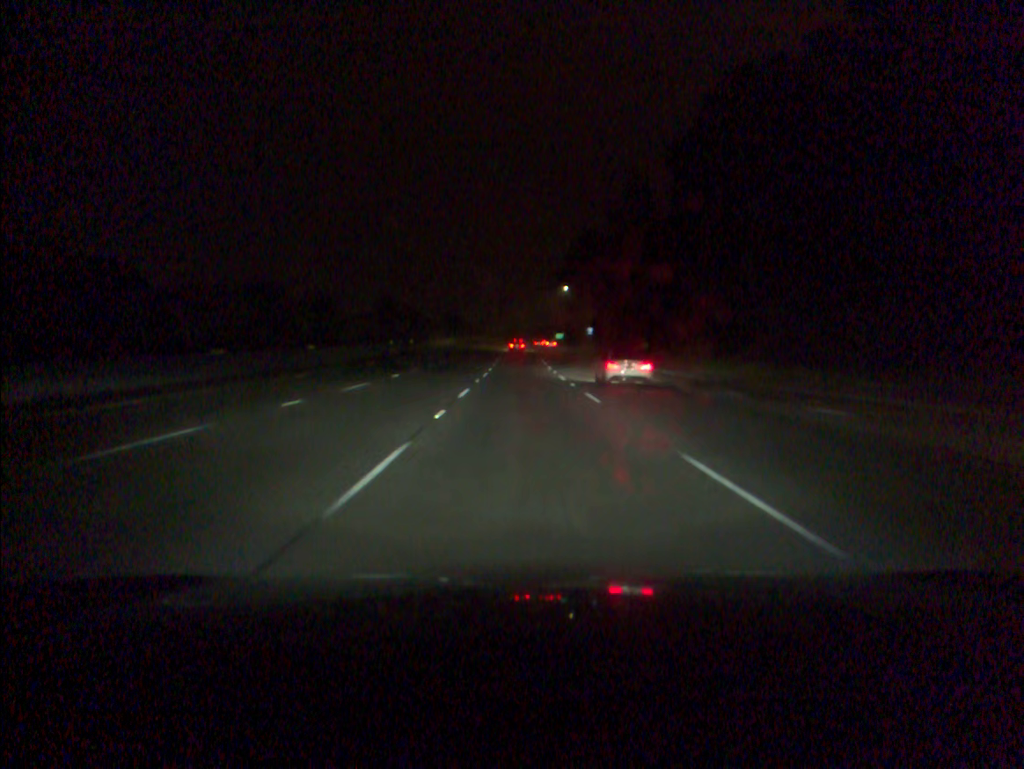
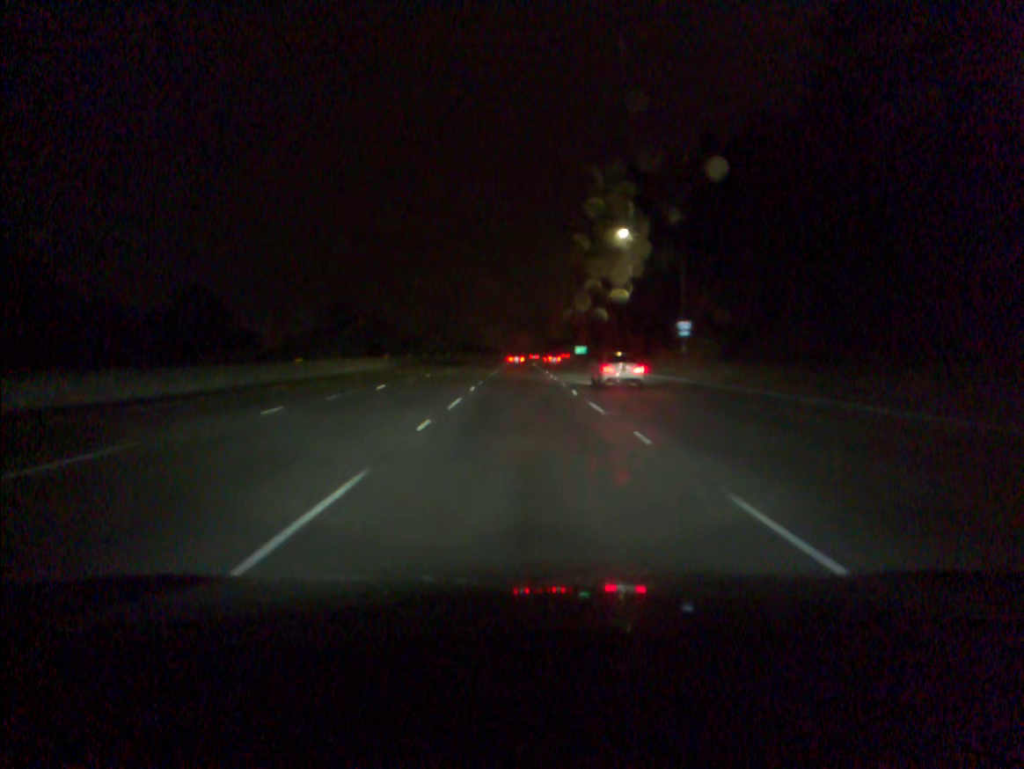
(-0.4, +75.4) m; 0°
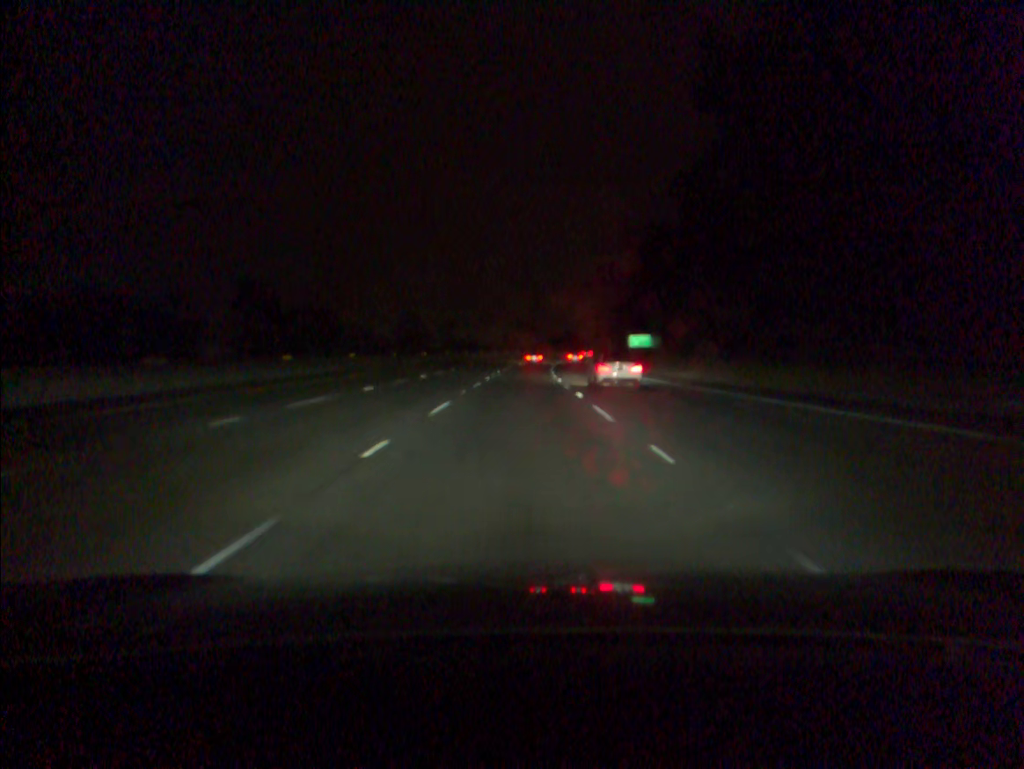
(0.0, +75.6) m; 0°
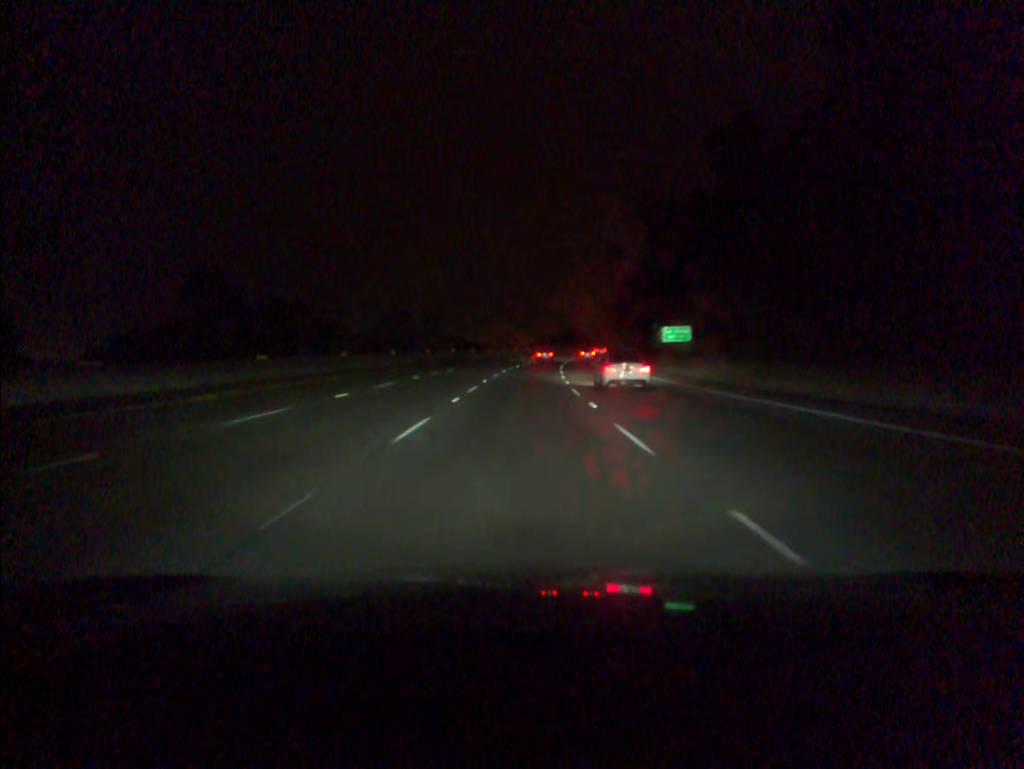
(0.0, +18.9) m; 0°
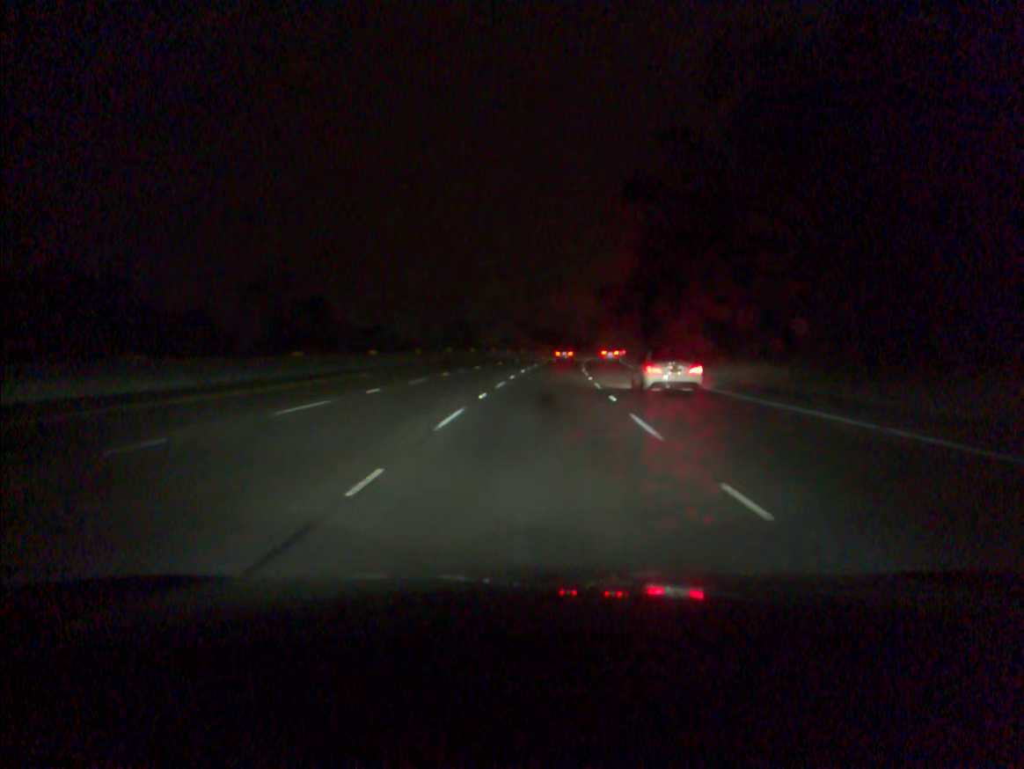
(+0.7, +57.1) m; +2°
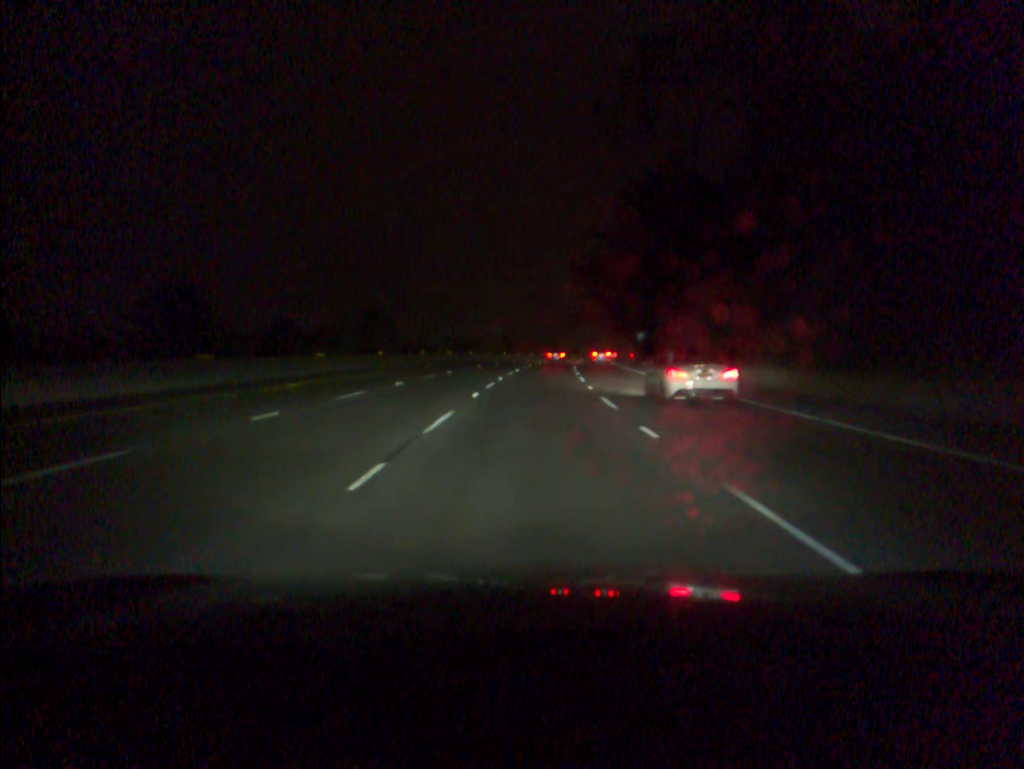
(+1.3, +38.2) m; +3°
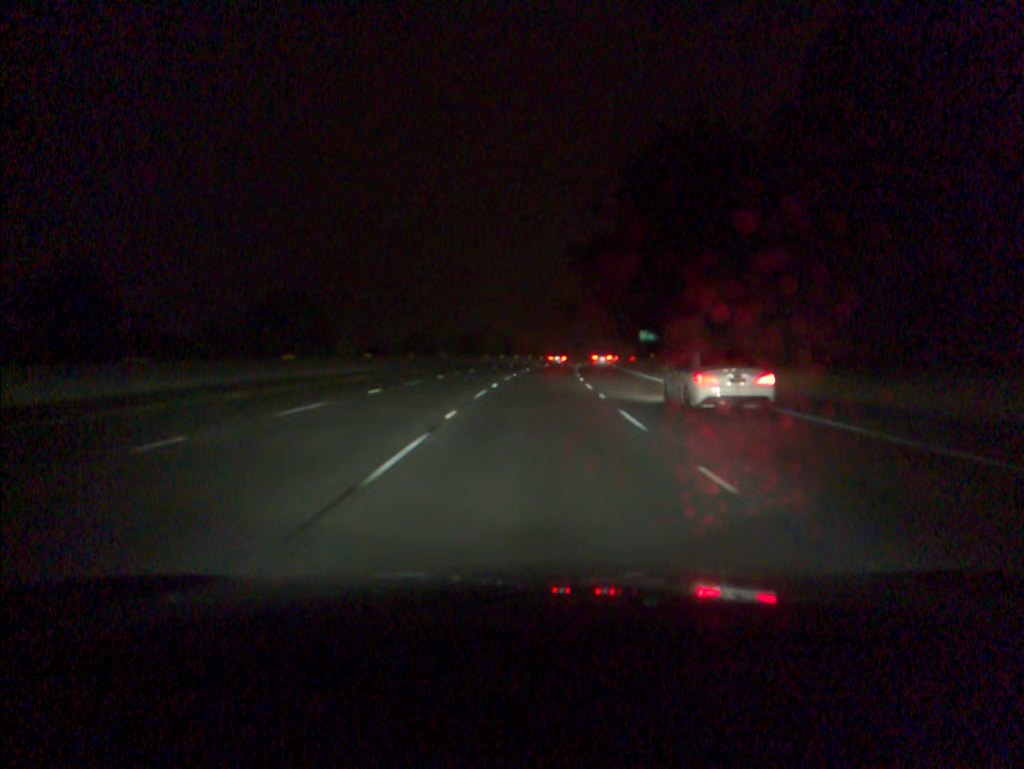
(+0.1, +19.1) m; +1°
